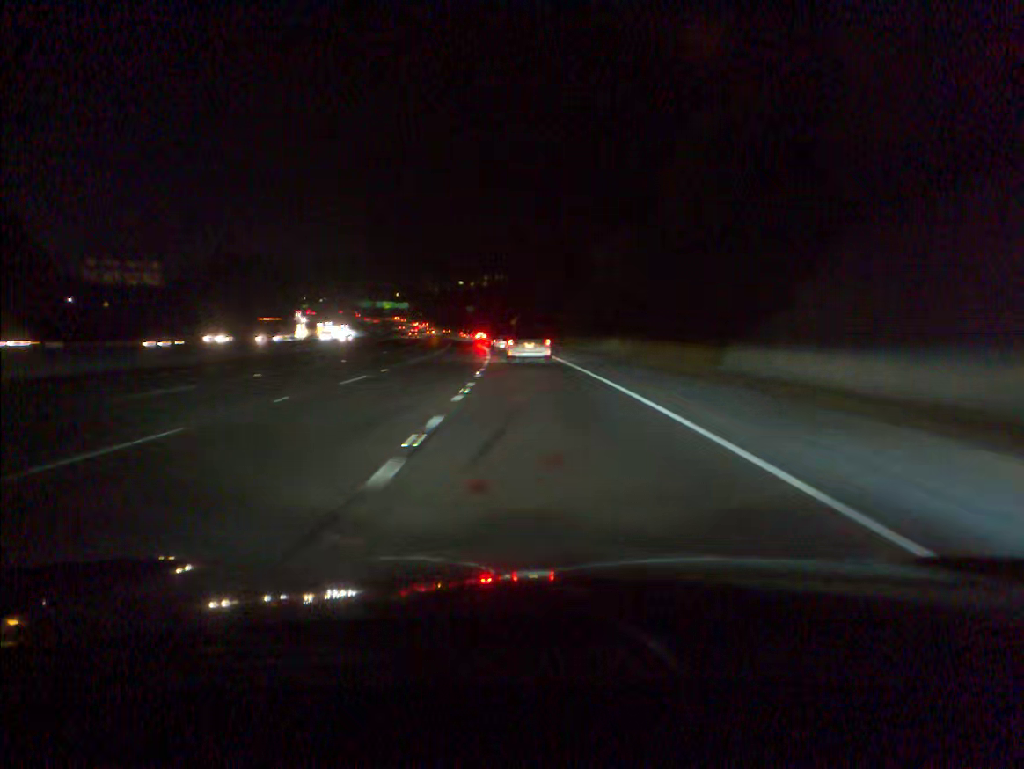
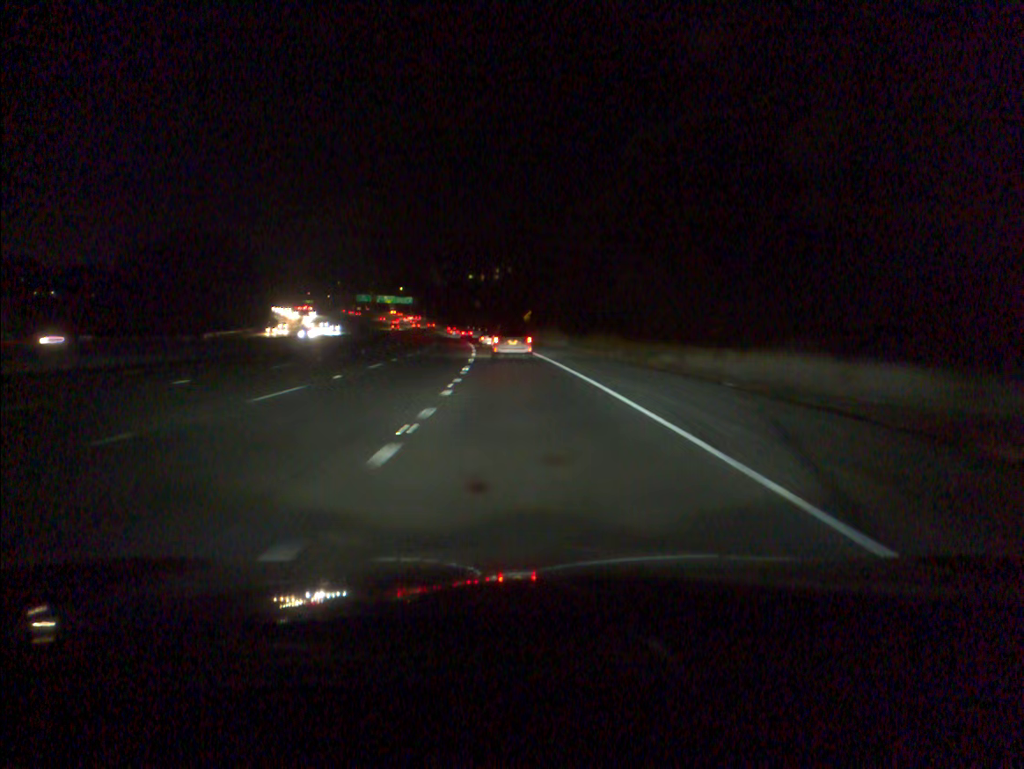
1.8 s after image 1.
(-0.2, +34.9) m; -1°
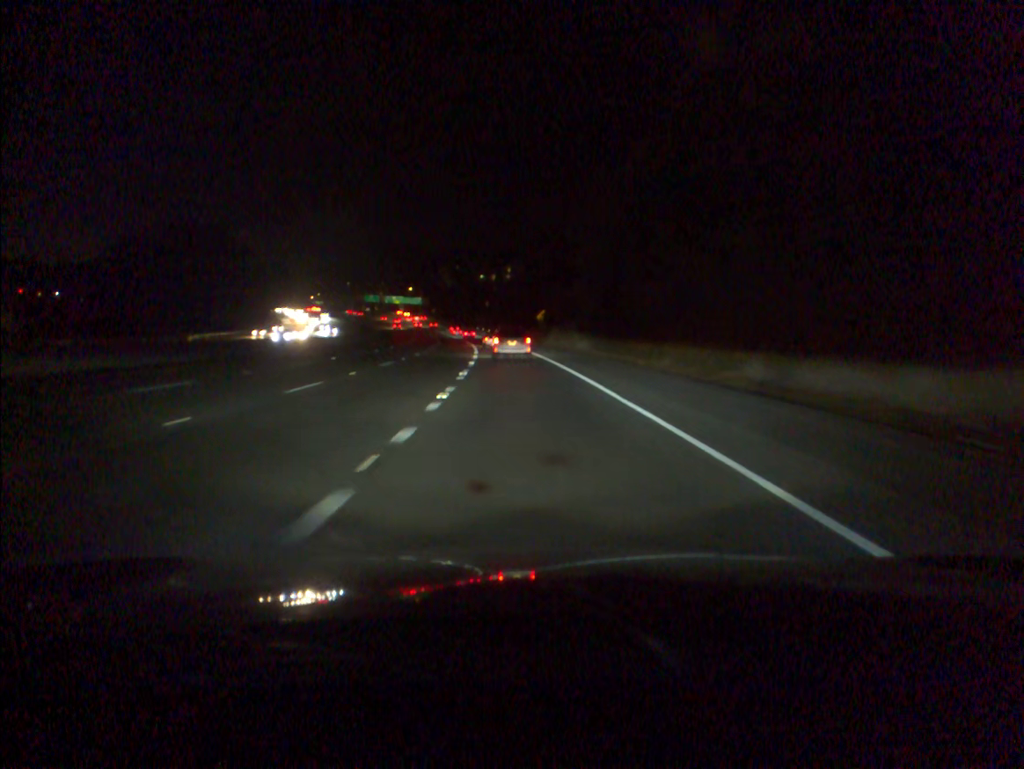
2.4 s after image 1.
(-0.1, +11.7) m; -1°
